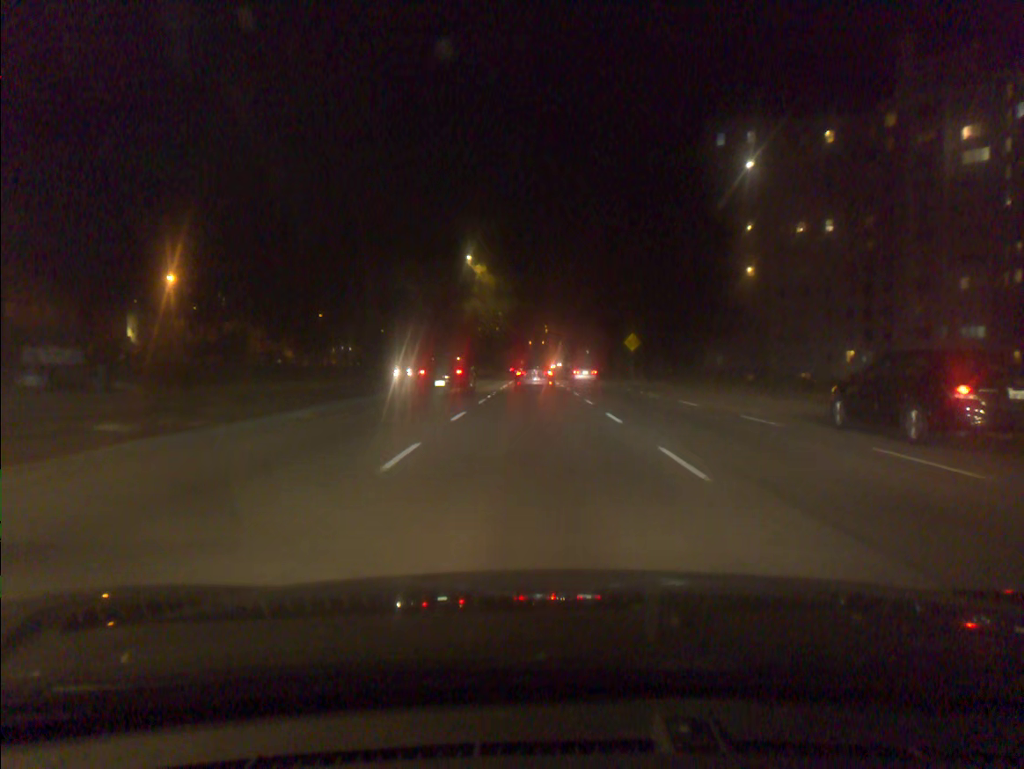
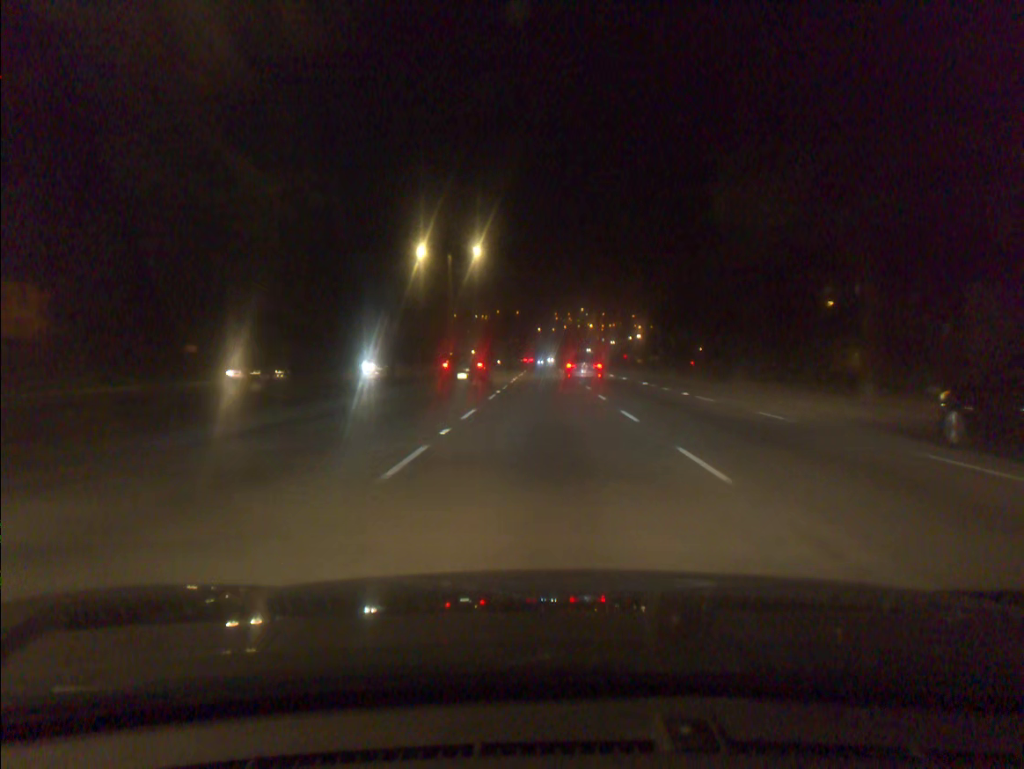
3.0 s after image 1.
(-0.5, +59.9) m; -1°
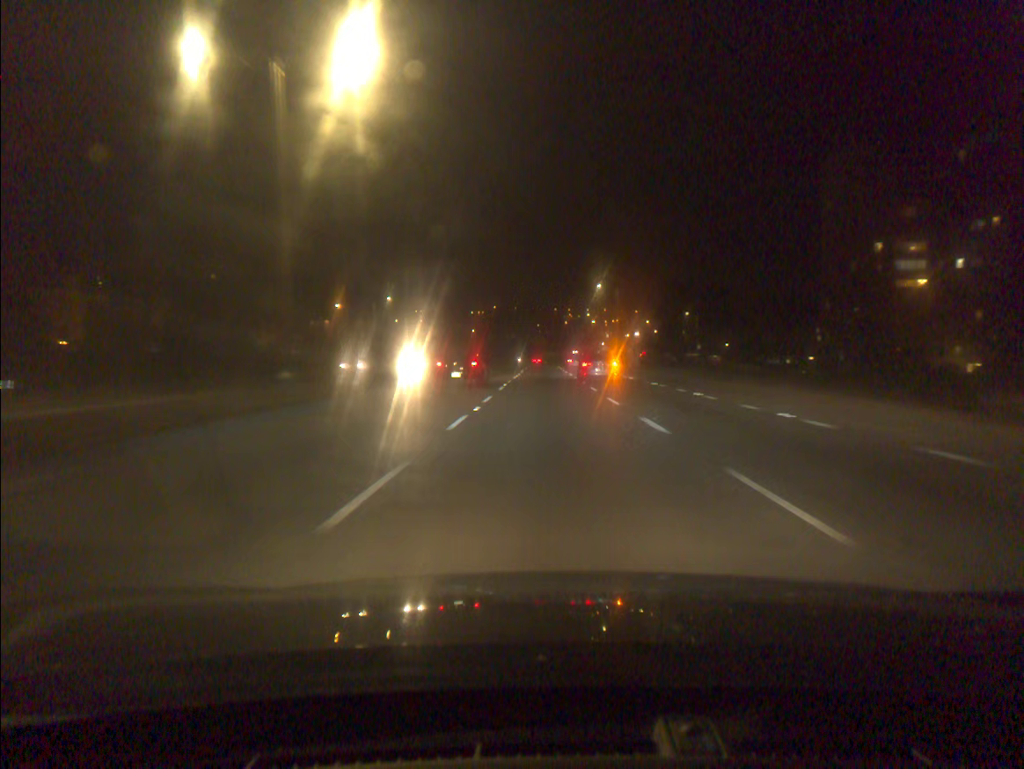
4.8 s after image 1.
(+0.1, +39.6) m; 0°
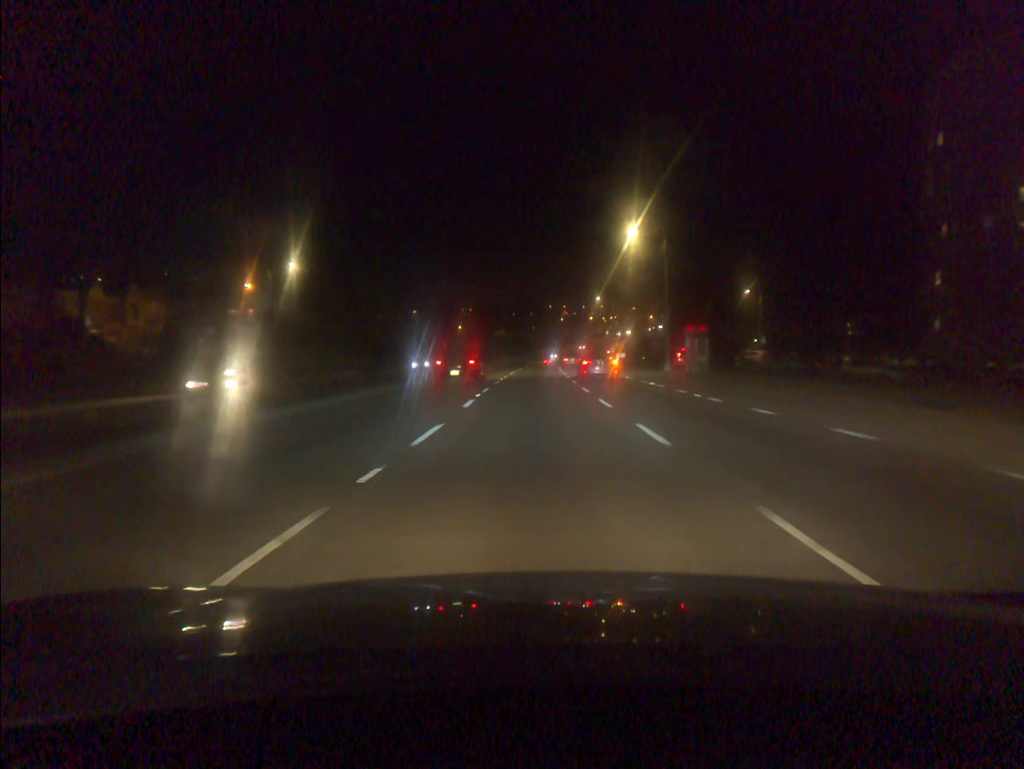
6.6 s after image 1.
(+0.2, +39.3) m; 0°
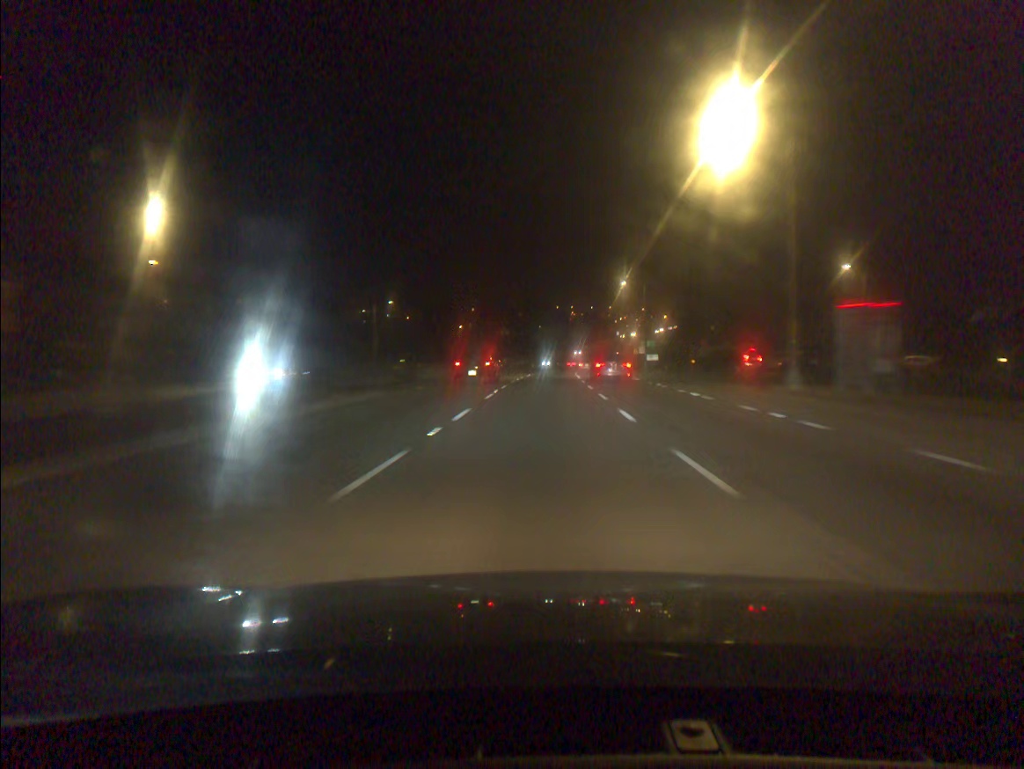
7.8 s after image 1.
(-0.1, +25.7) m; 0°
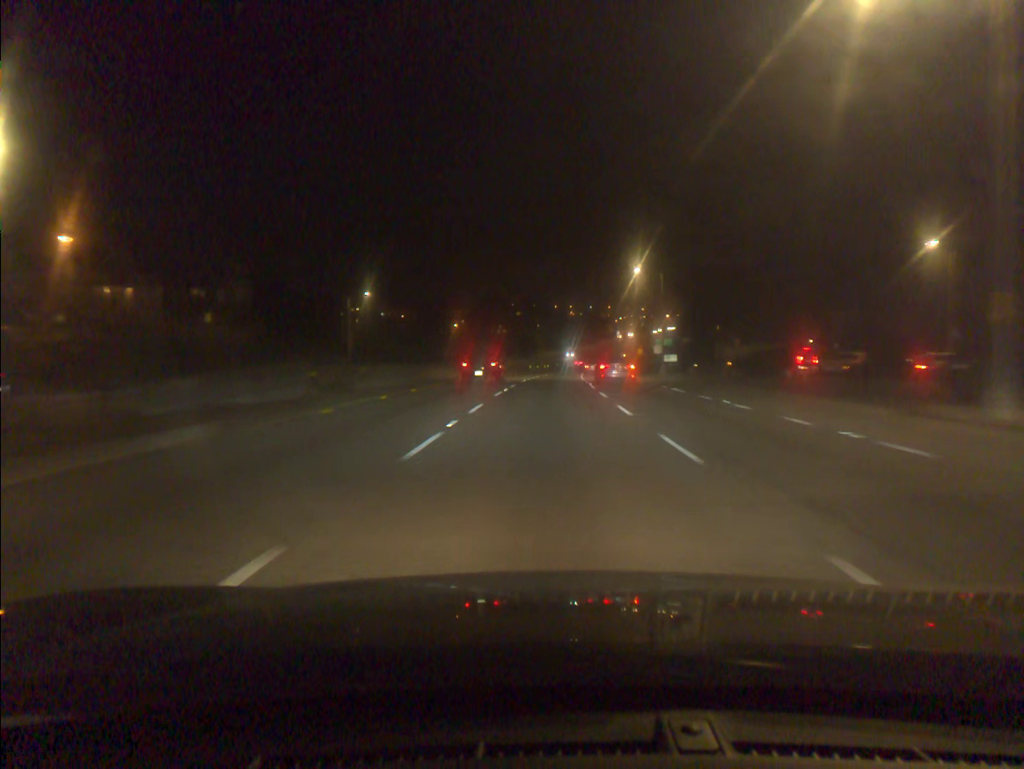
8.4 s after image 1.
(0.0, +12.8) m; 0°
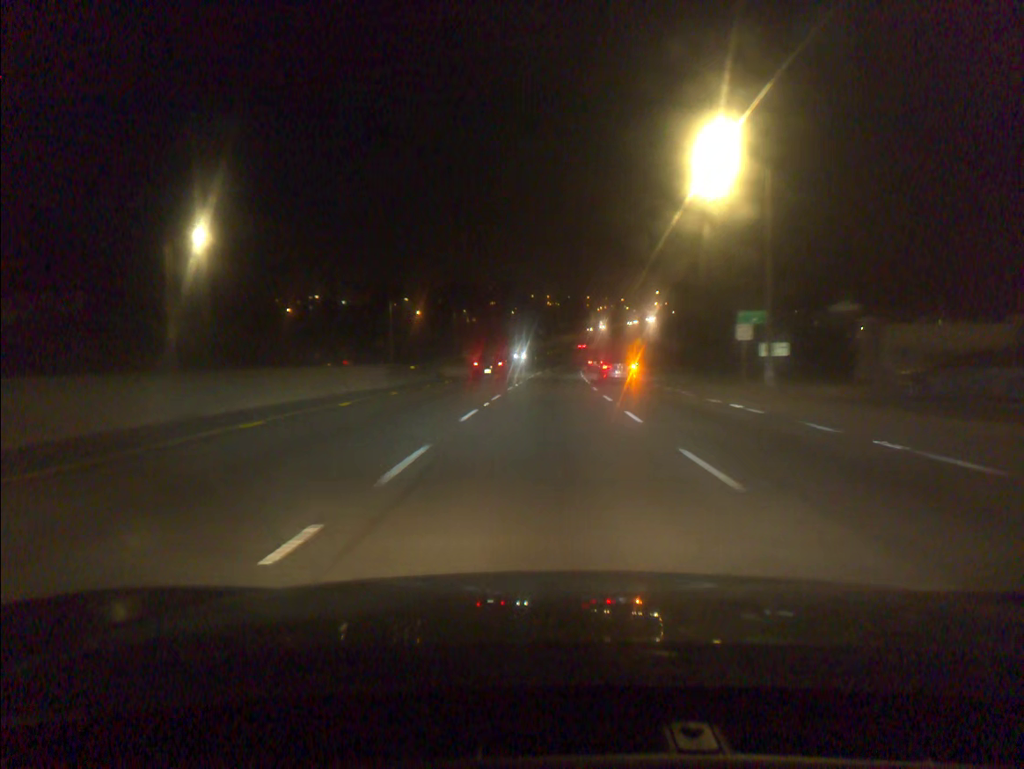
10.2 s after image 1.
(+0.5, +38.5) m; +2°
